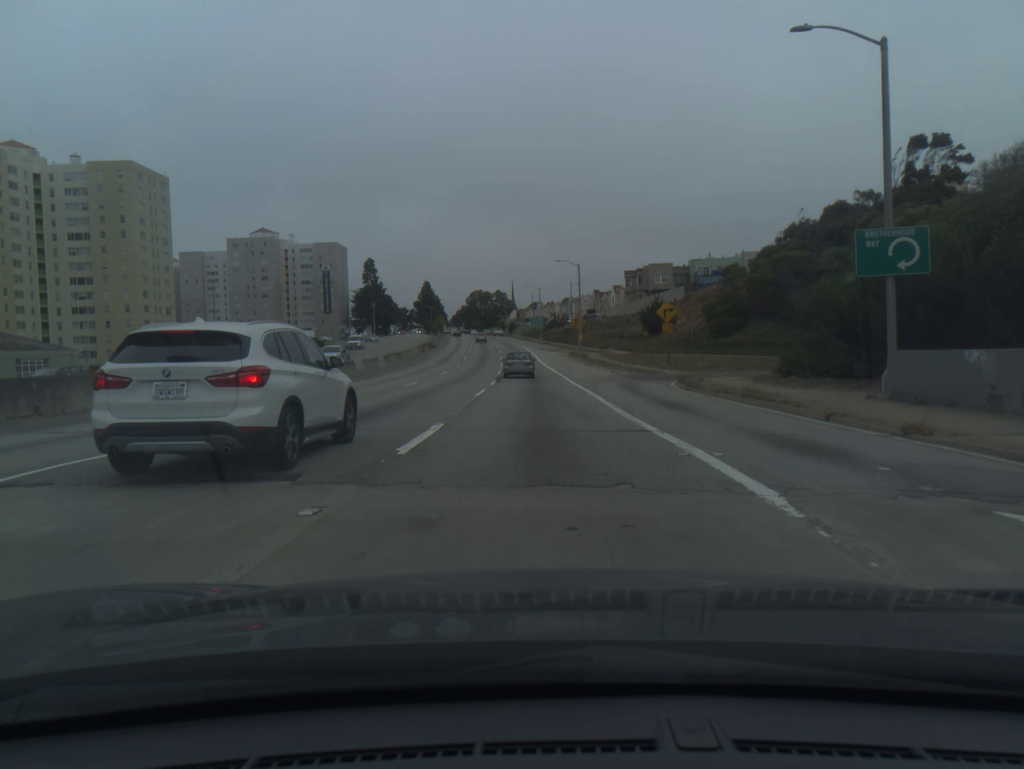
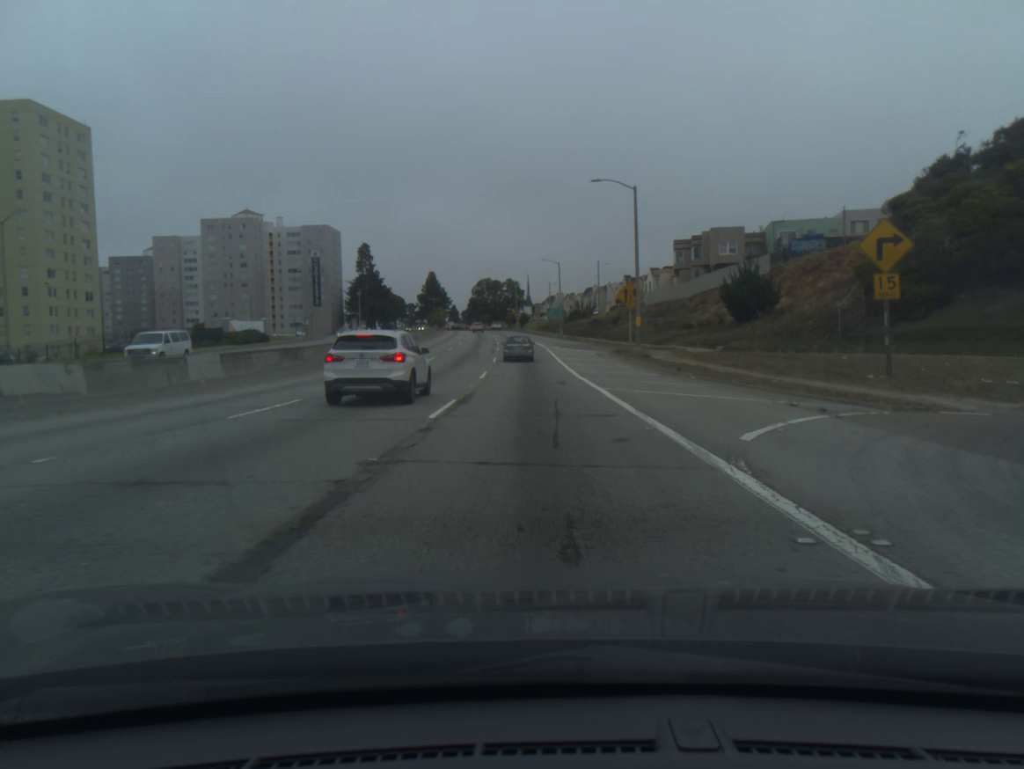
(-0.4, +35.0) m; -1°
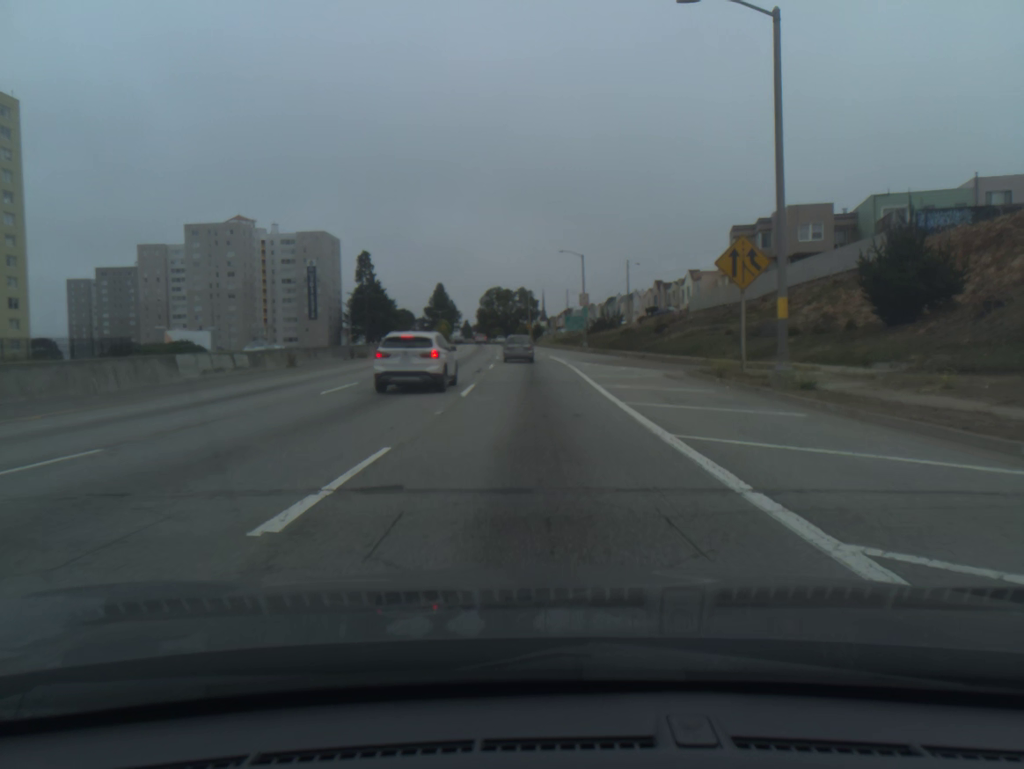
(-0.2, +23.3) m; -1°
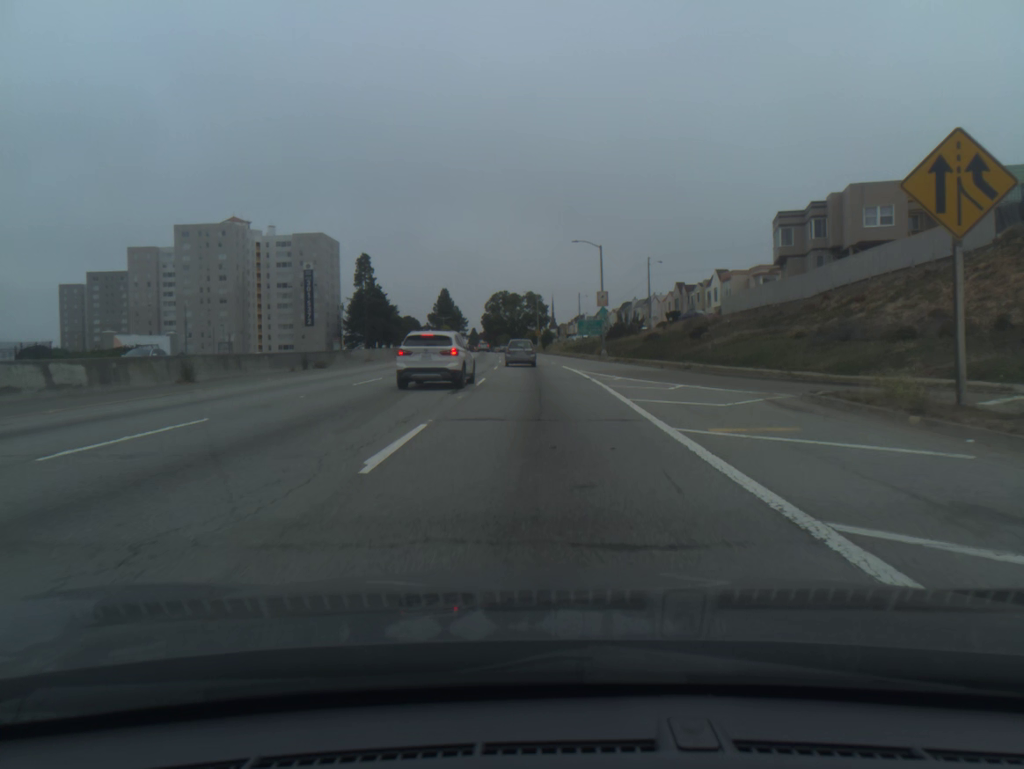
(-0.1, +11.5) m; -1°
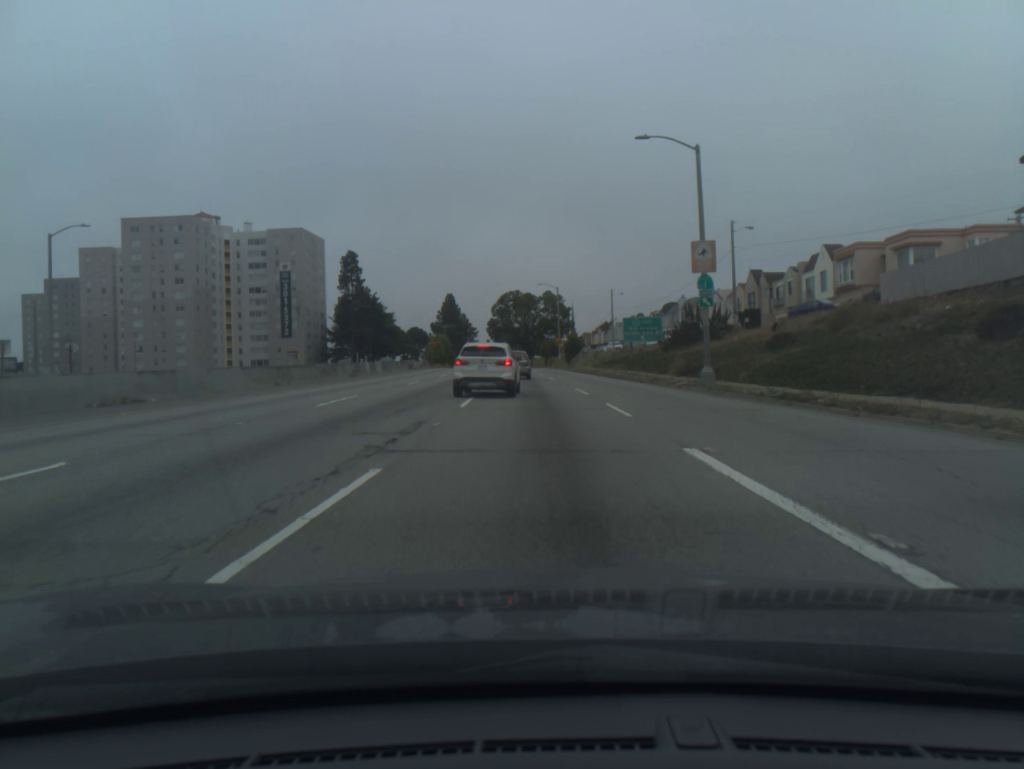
(-0.4, +33.9) m; -1°
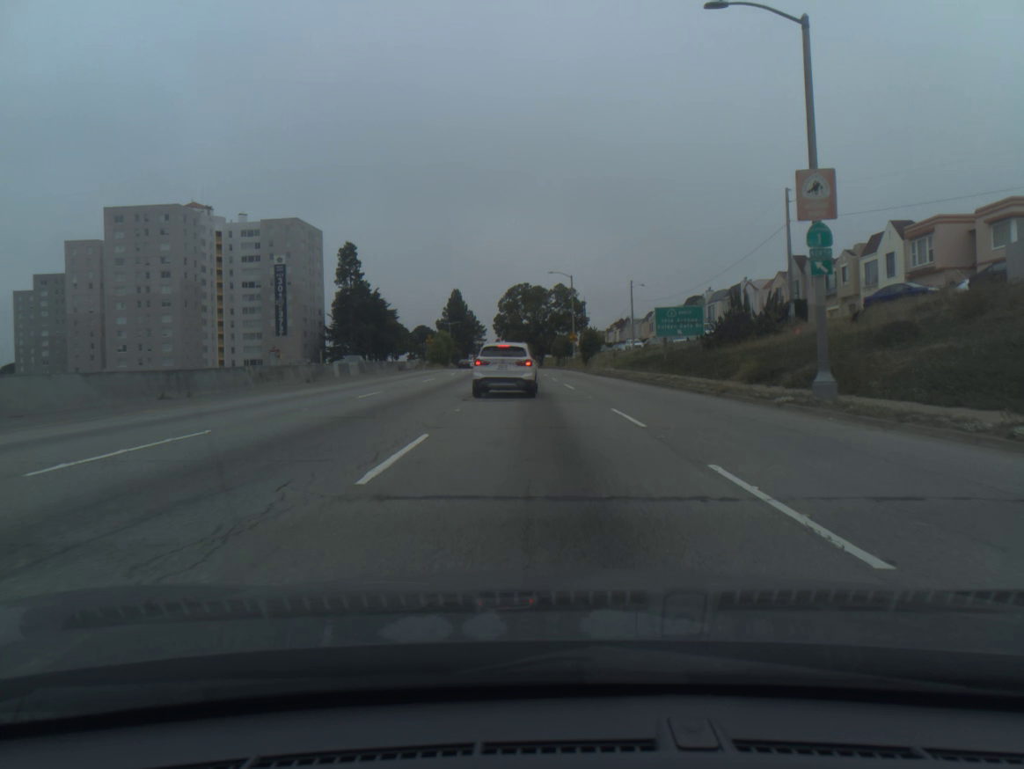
(-0.1, +11.1) m; -1°
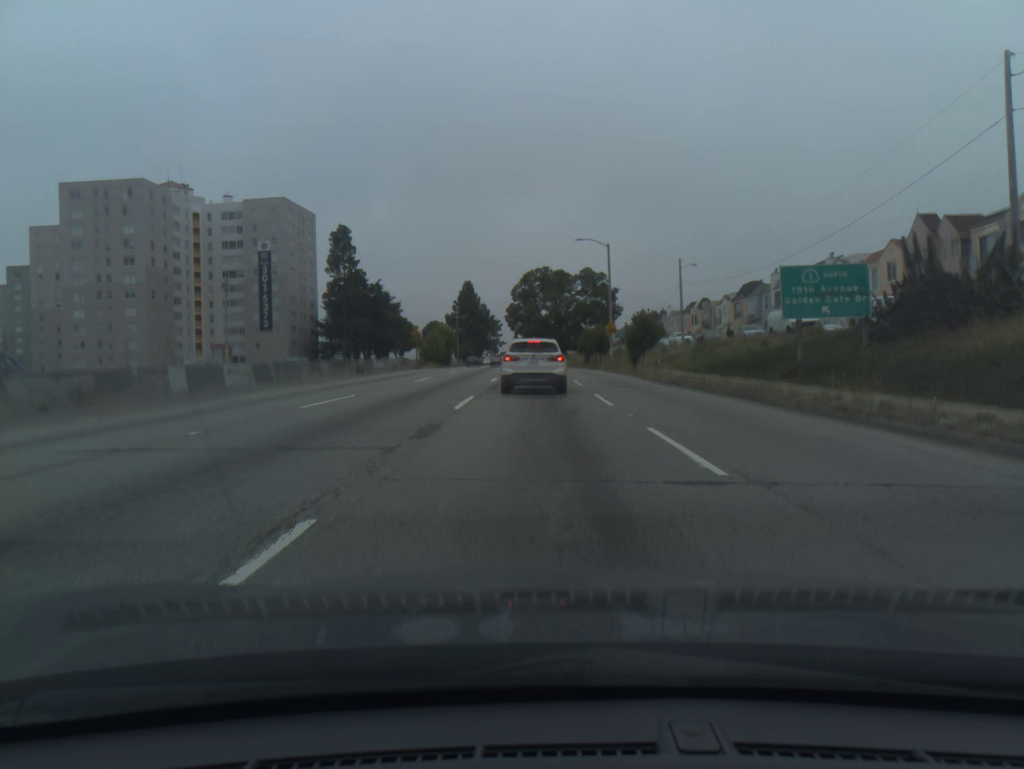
(-0.3, +21.5) m; -1°
